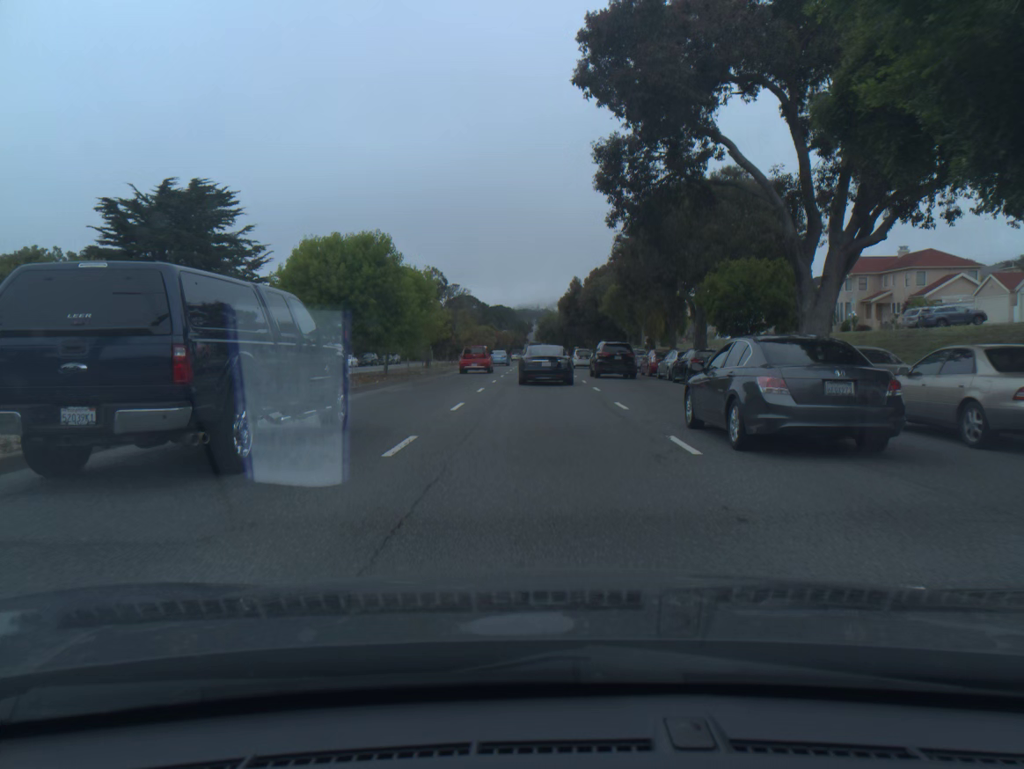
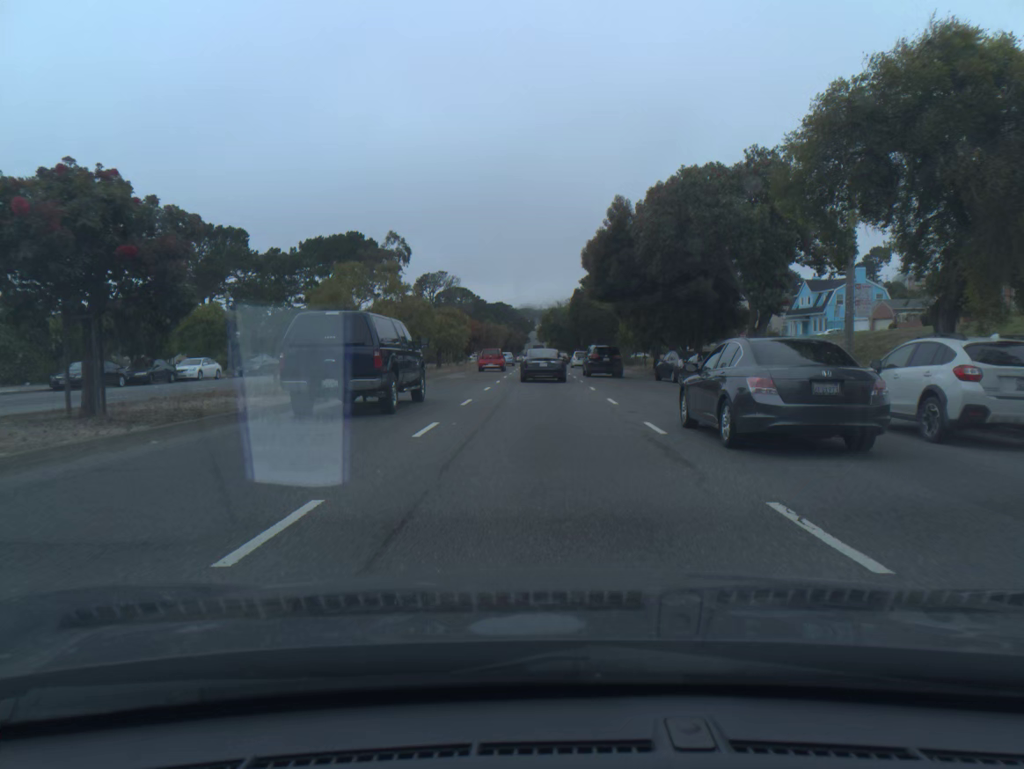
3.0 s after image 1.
(0.0, +41.0) m; 0°
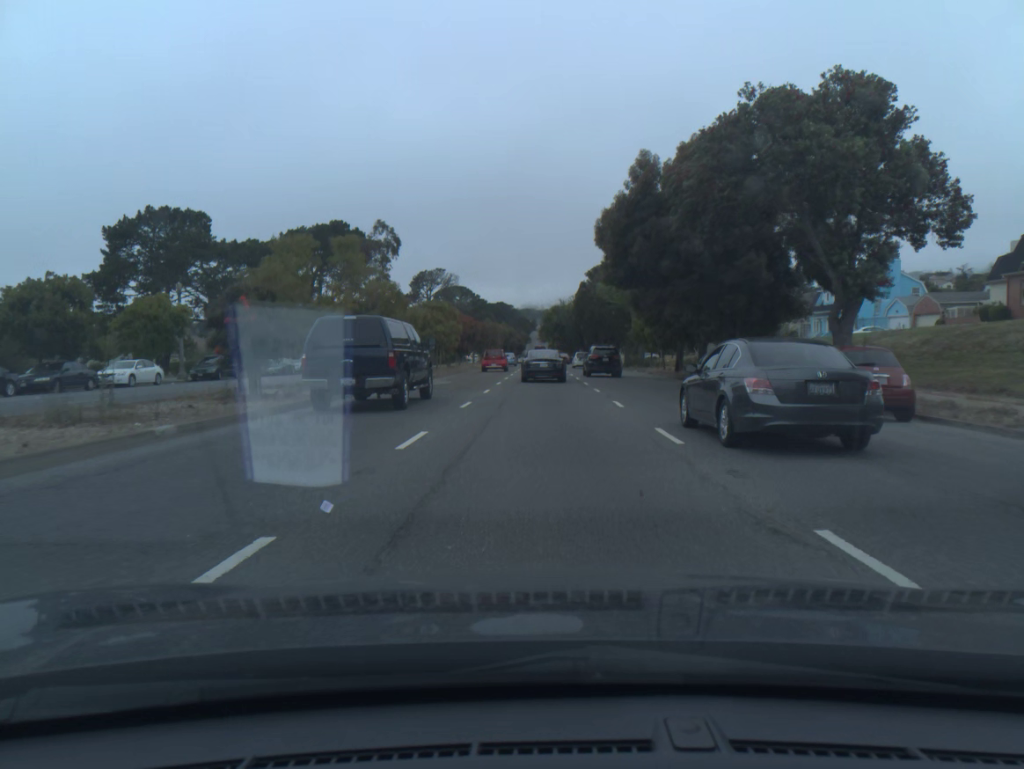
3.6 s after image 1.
(0.0, +8.5) m; 0°
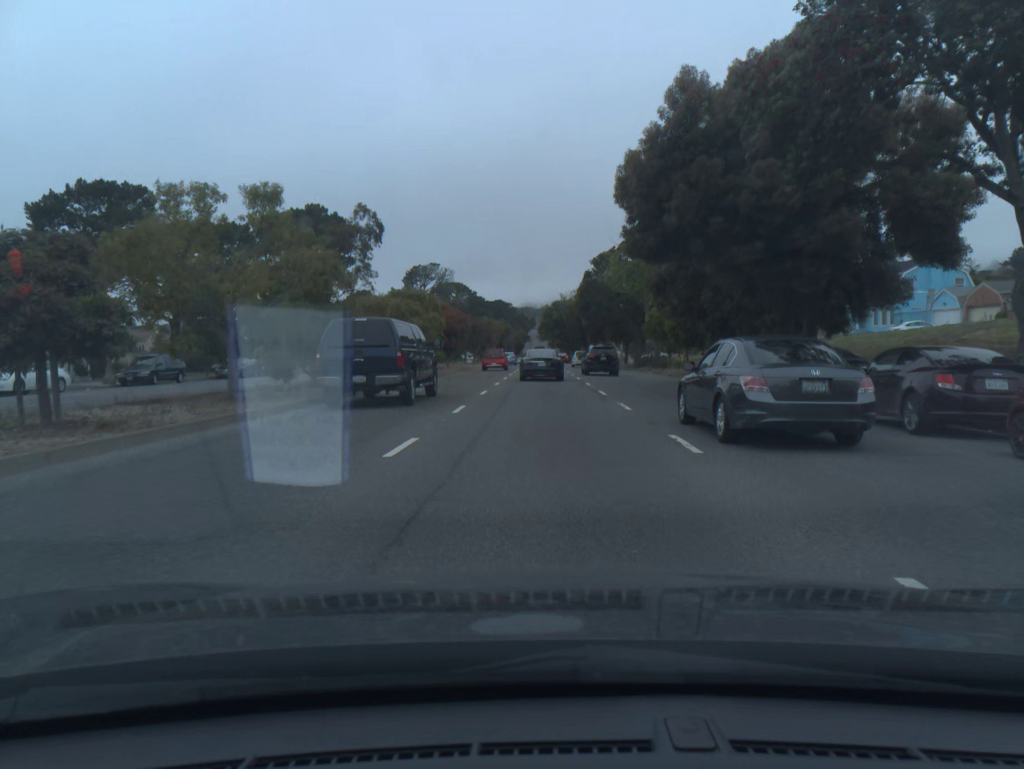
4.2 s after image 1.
(0.0, +8.7) m; 0°
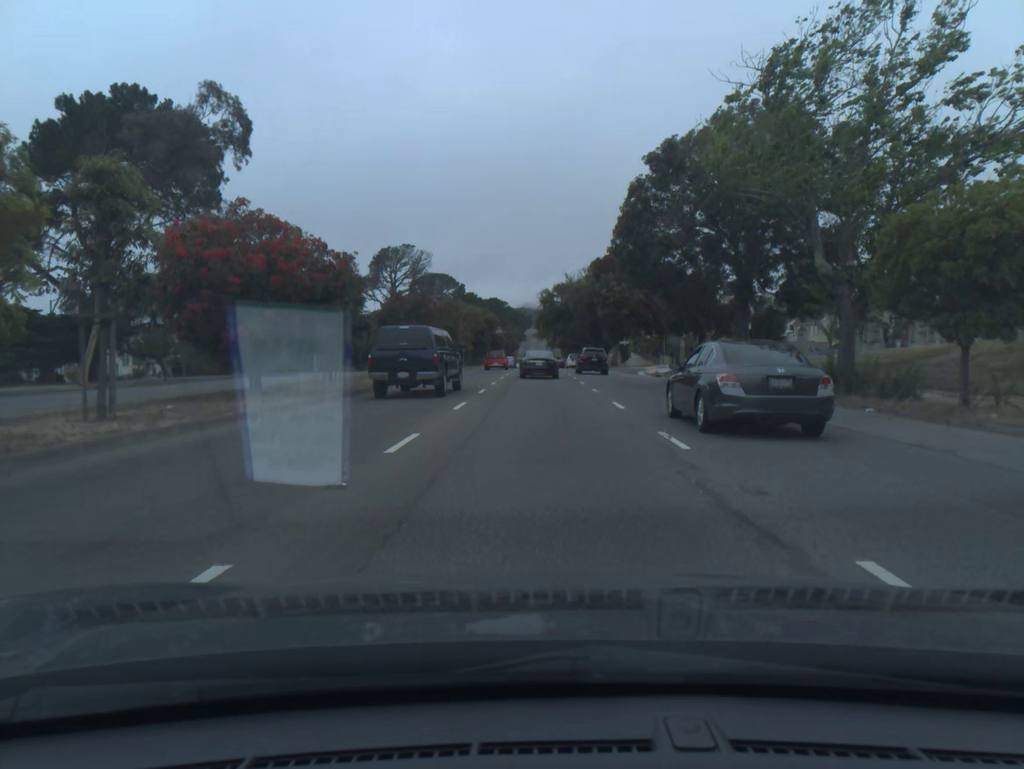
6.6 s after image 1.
(+0.1, +35.6) m; 0°
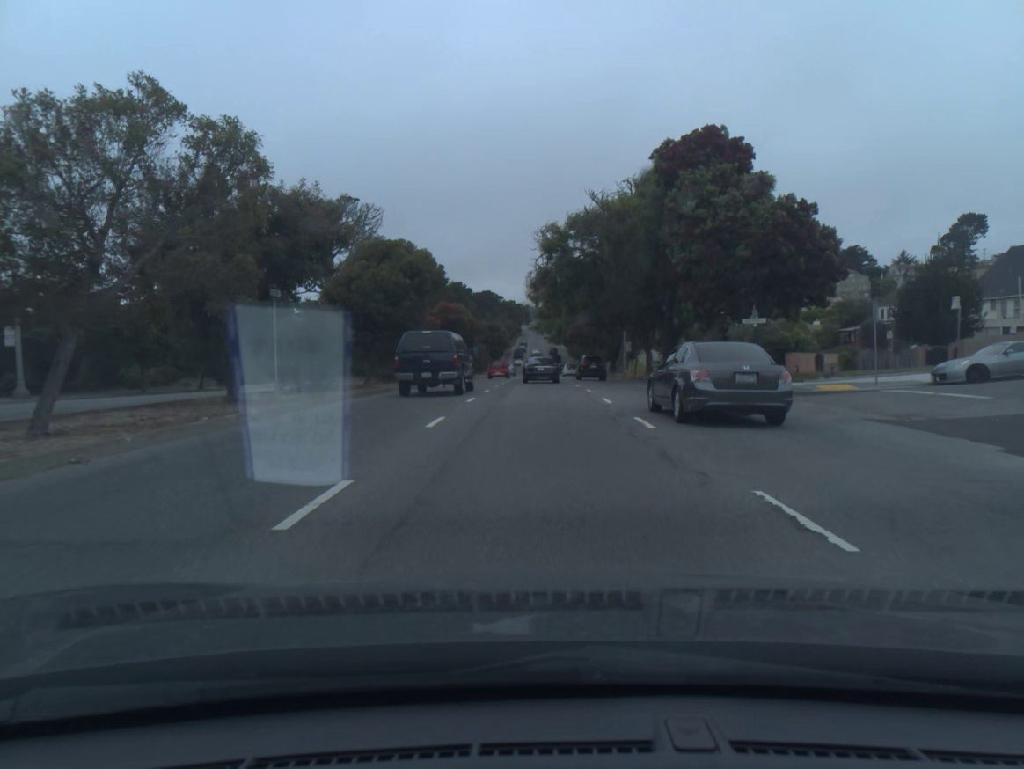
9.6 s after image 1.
(-0.1, +47.9) m; 0°
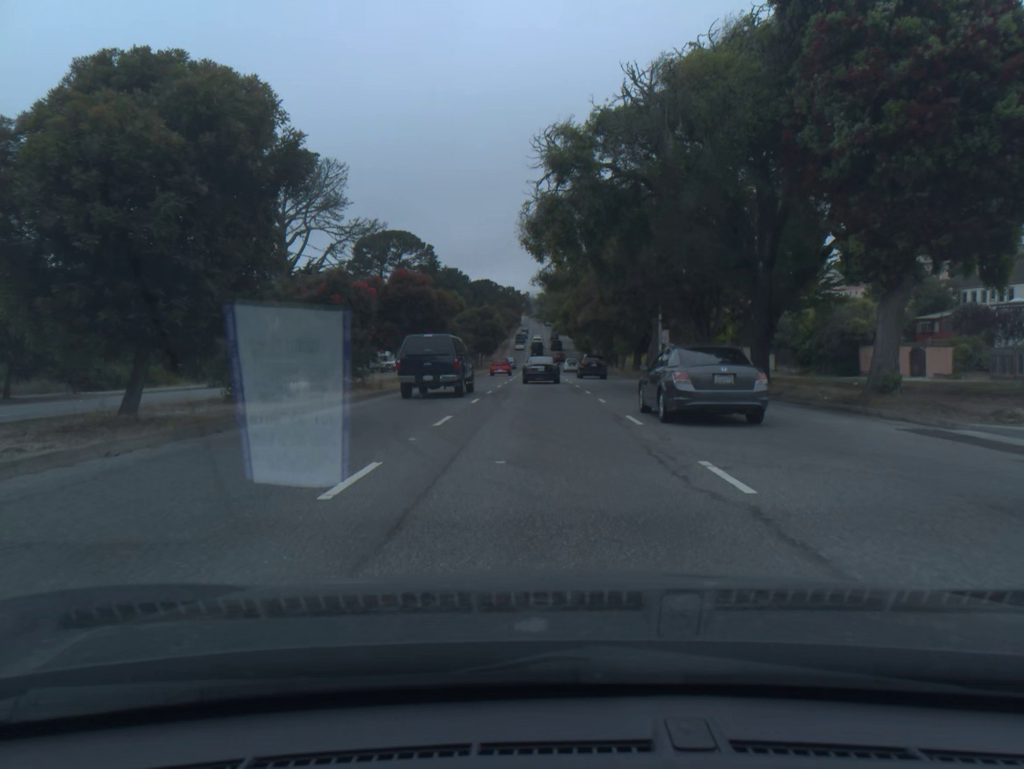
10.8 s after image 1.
(0.0, +20.2) m; 0°
